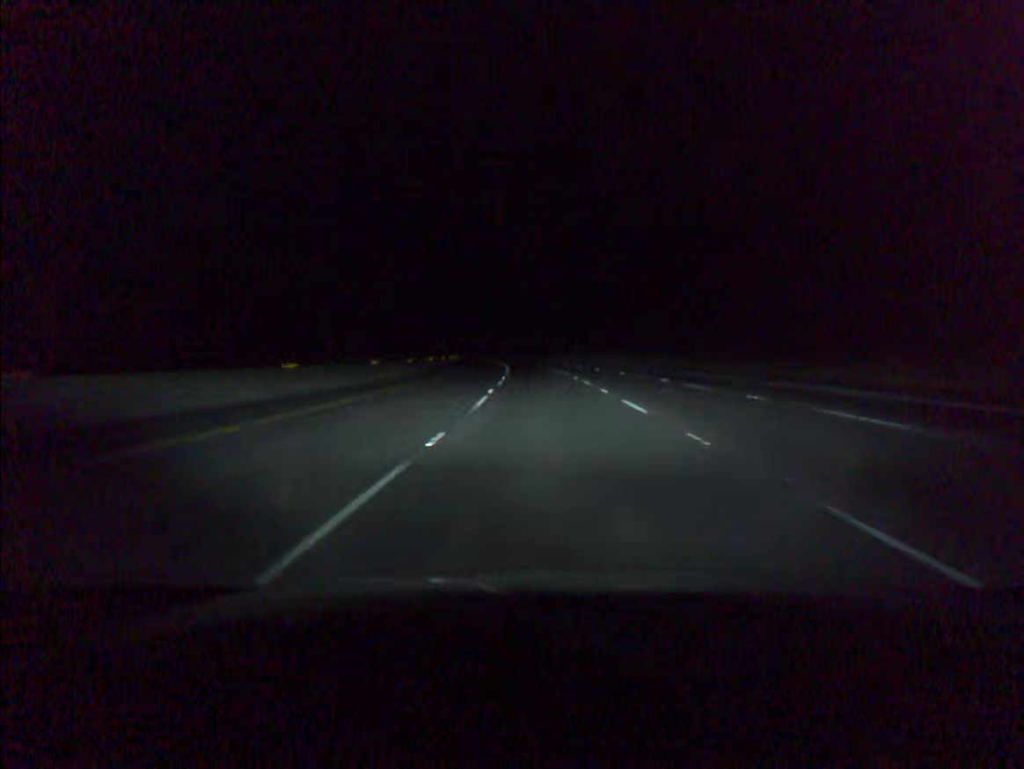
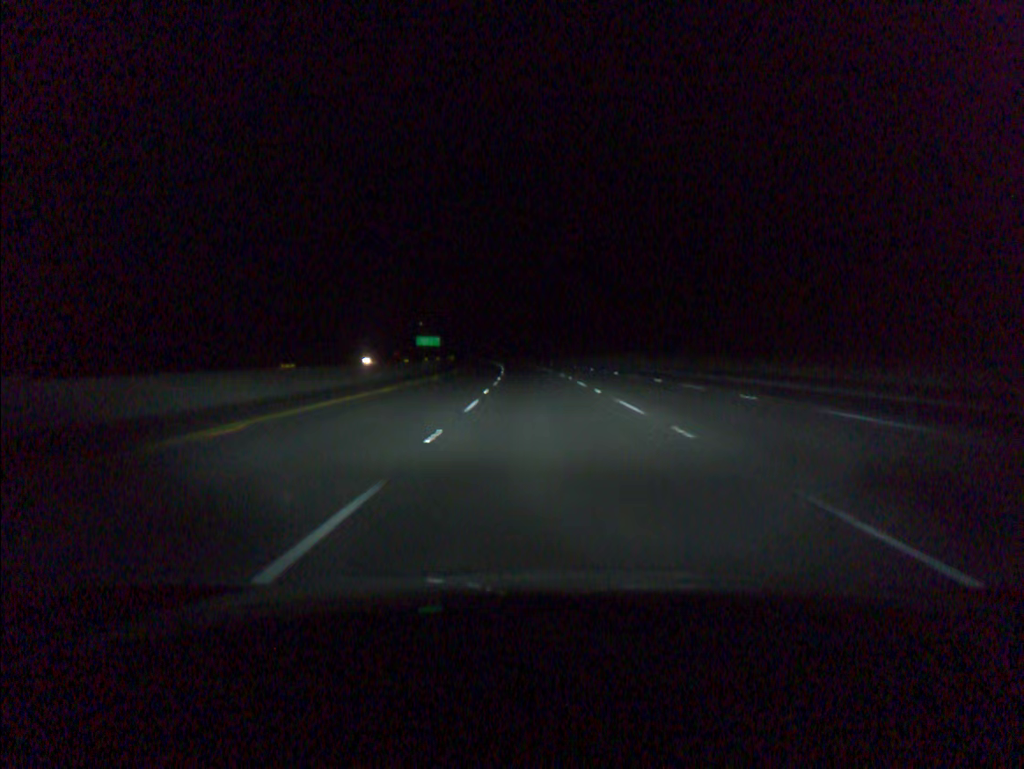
(-1.0, +58.4) m; -2°
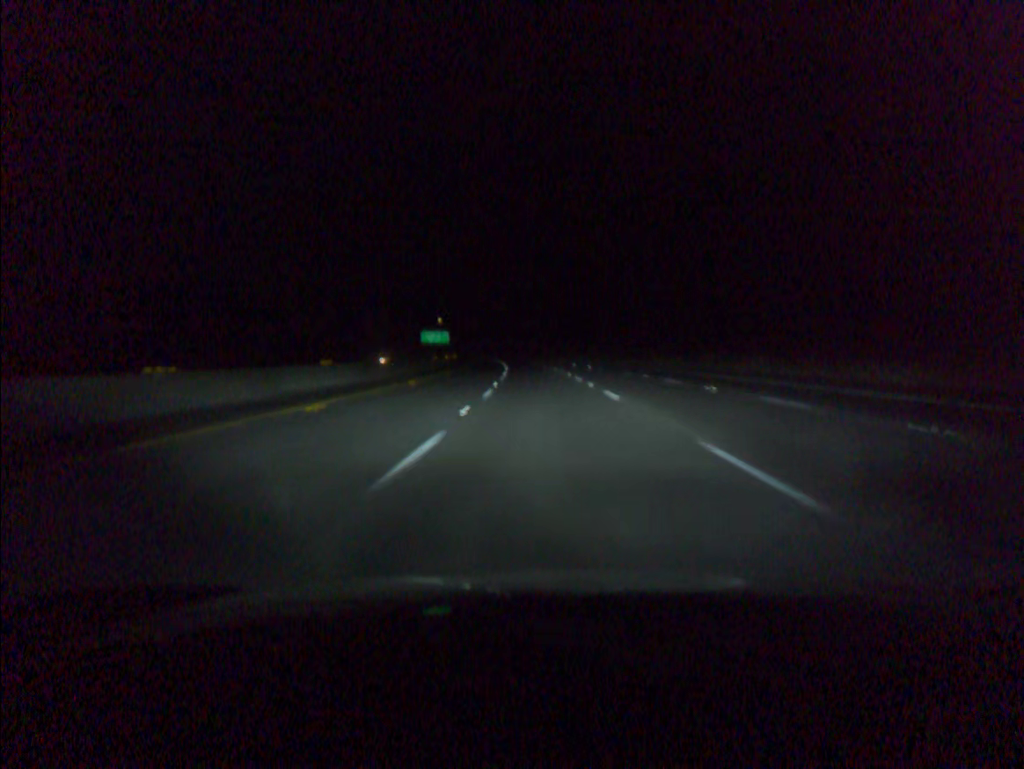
(-0.6, +39.0) m; -2°
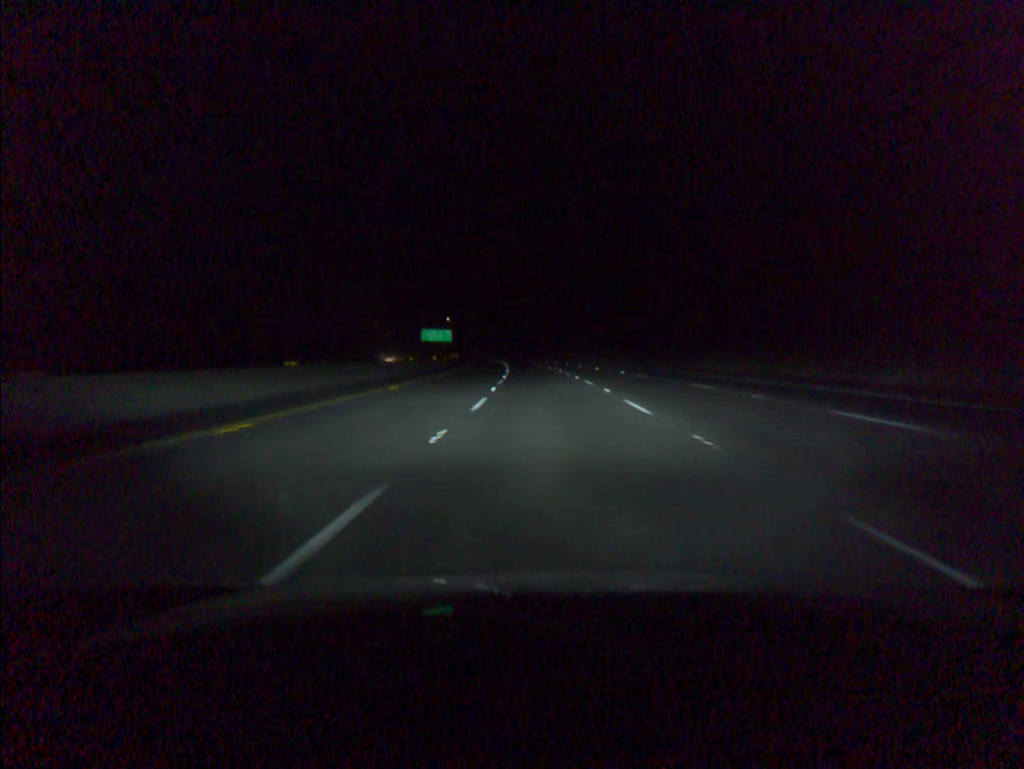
(-0.2, +19.5) m; -1°
